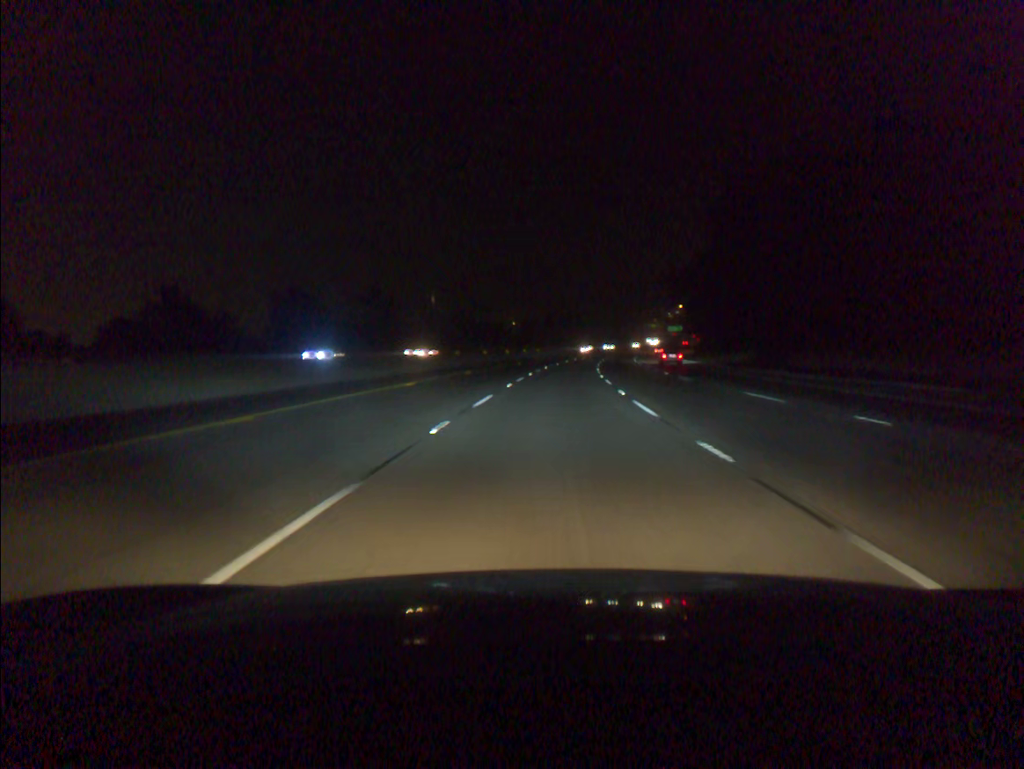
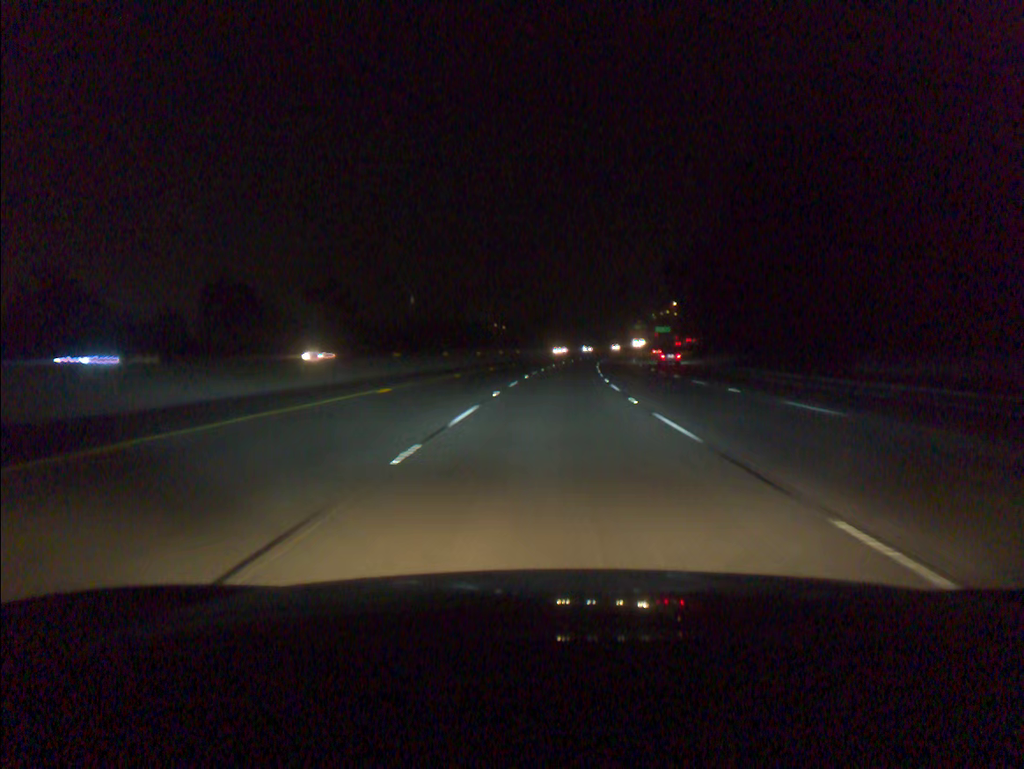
(+0.2, +18.5) m; +1°
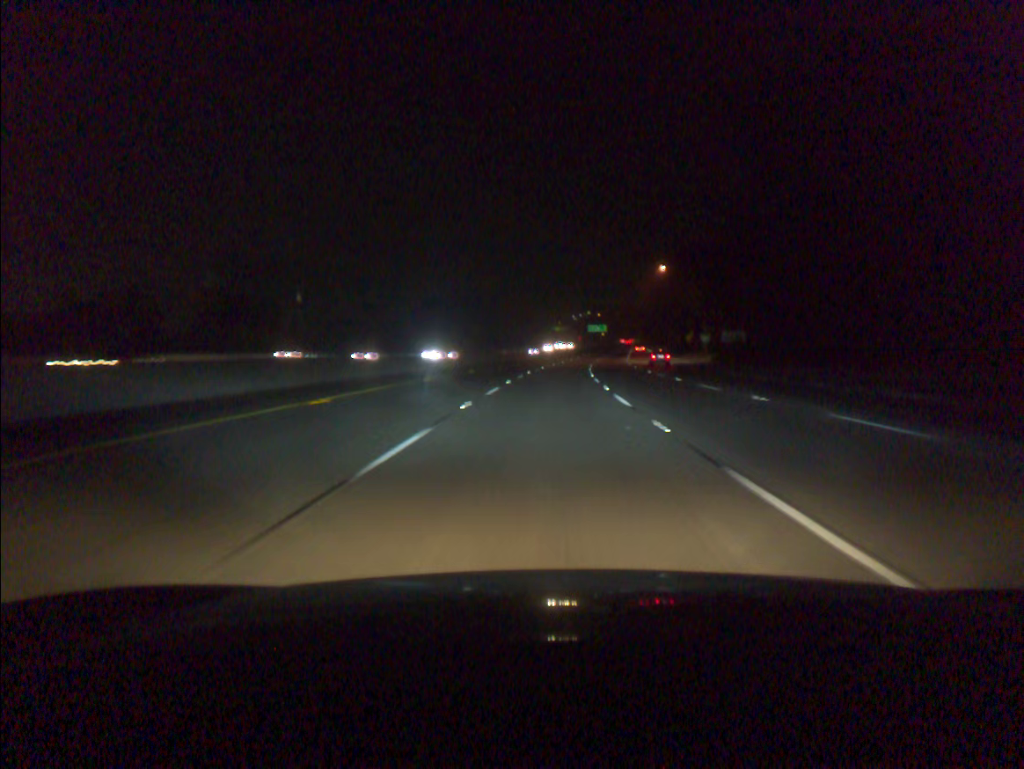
(+5.2, +92.1) m; +6°
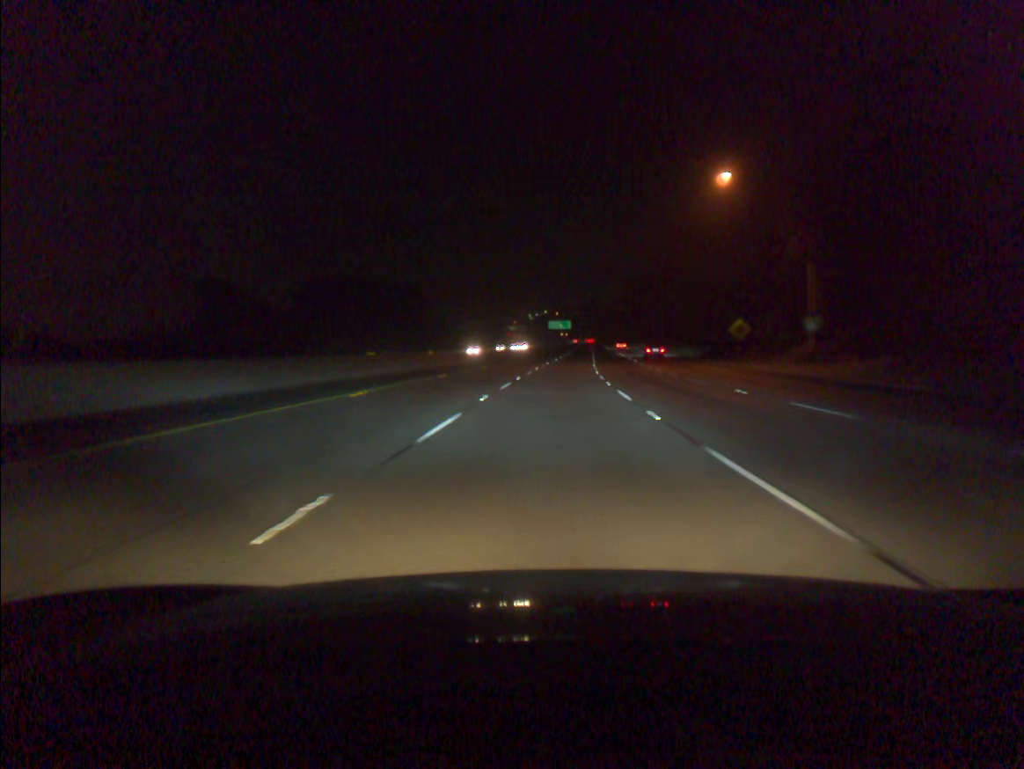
(+1.5, +55.4) m; +3°
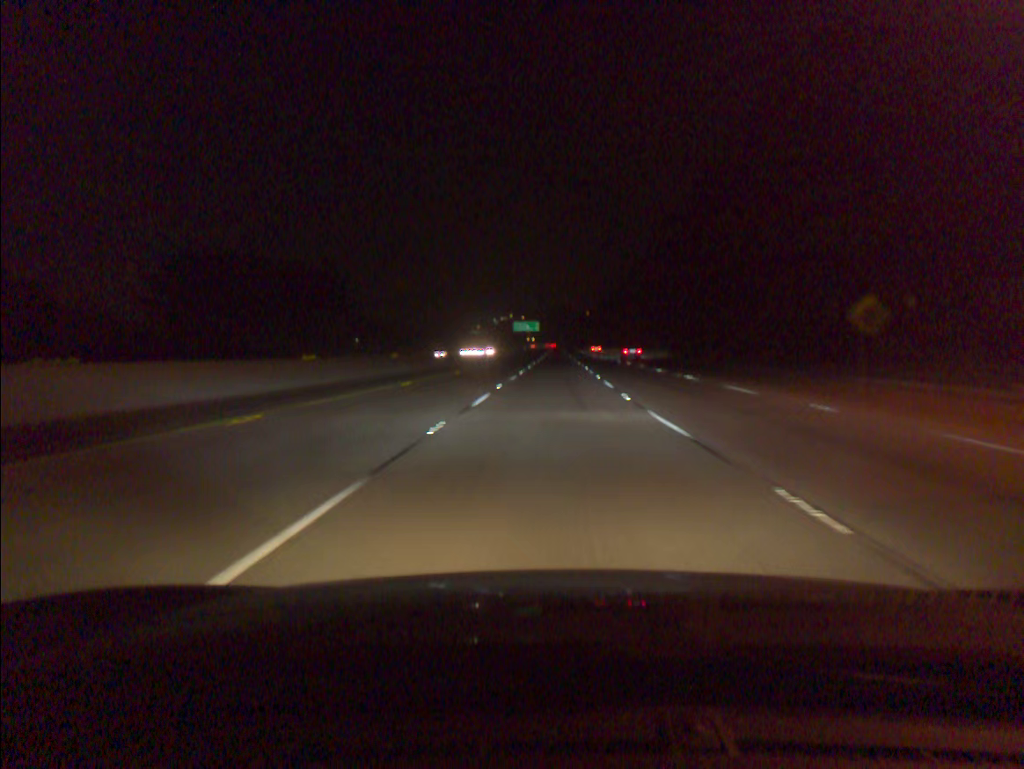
(+0.8, +36.9) m; +3°
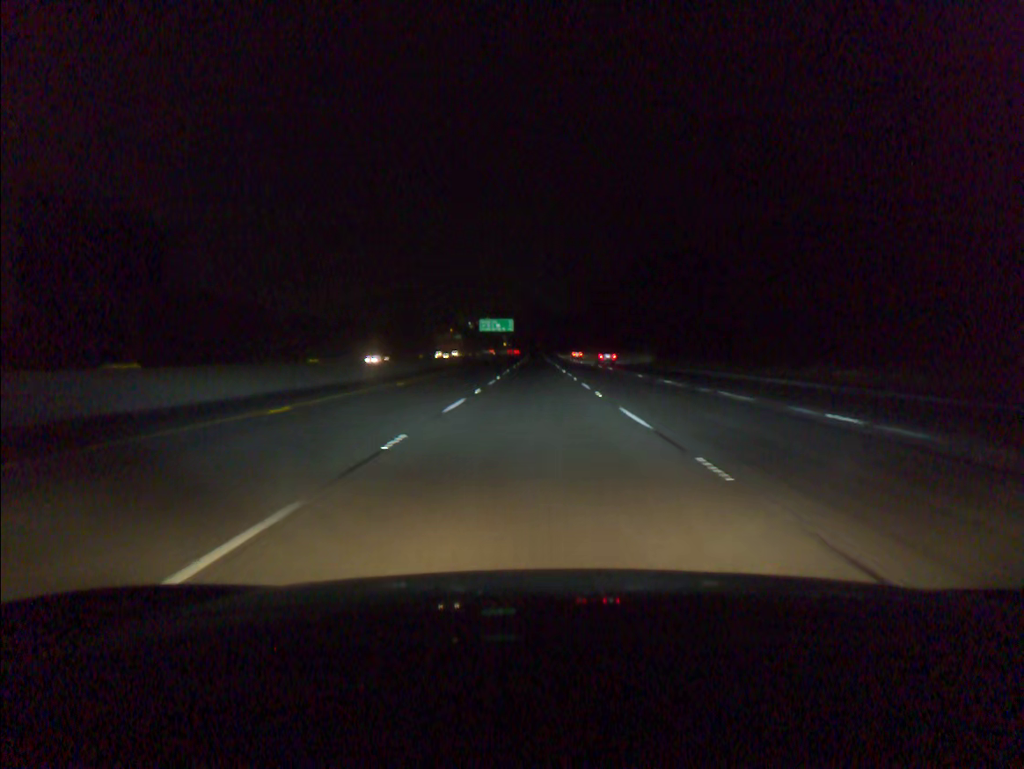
(+1.1, +55.1) m; +1°
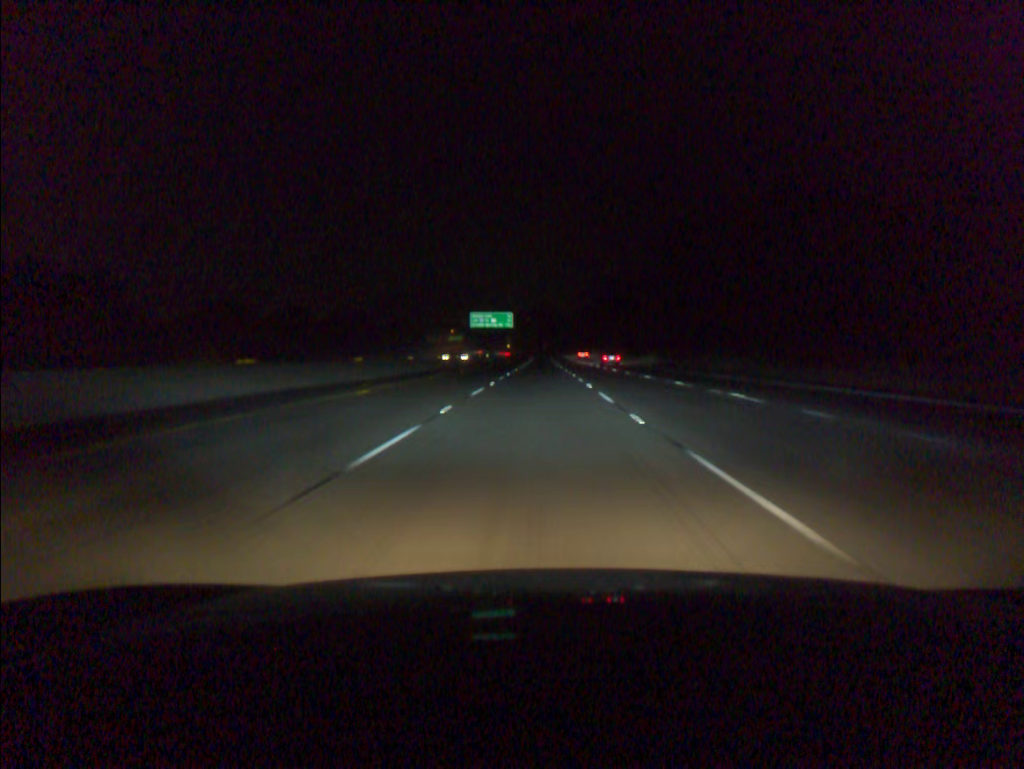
(-0.1, +36.5) m; 0°
